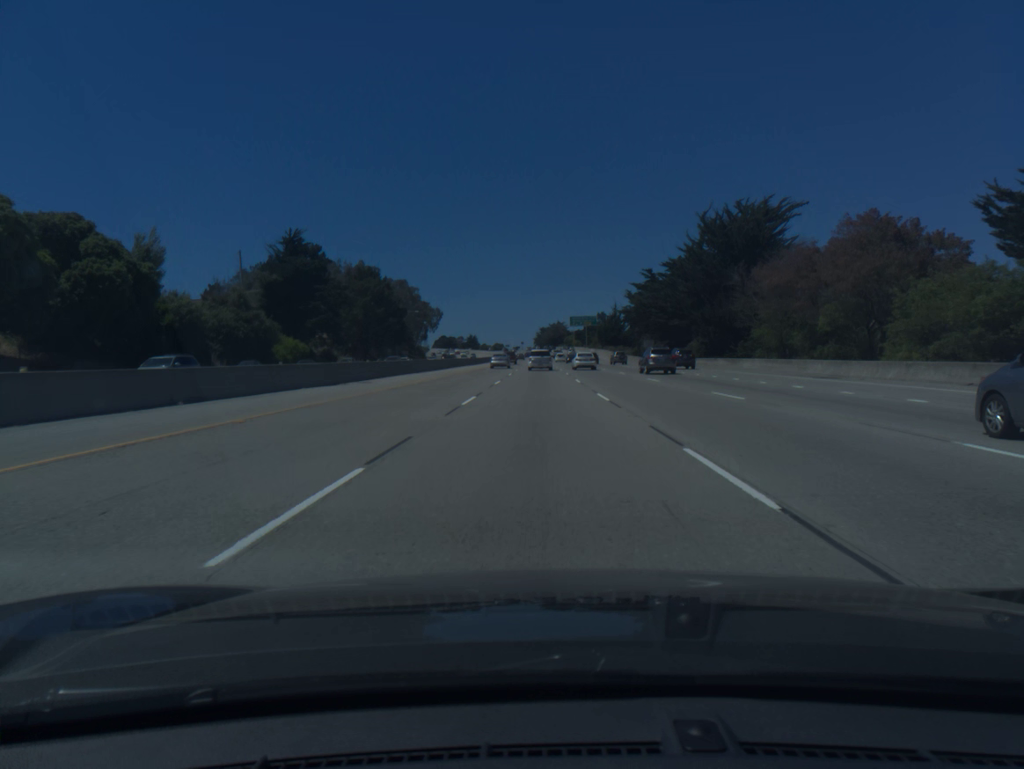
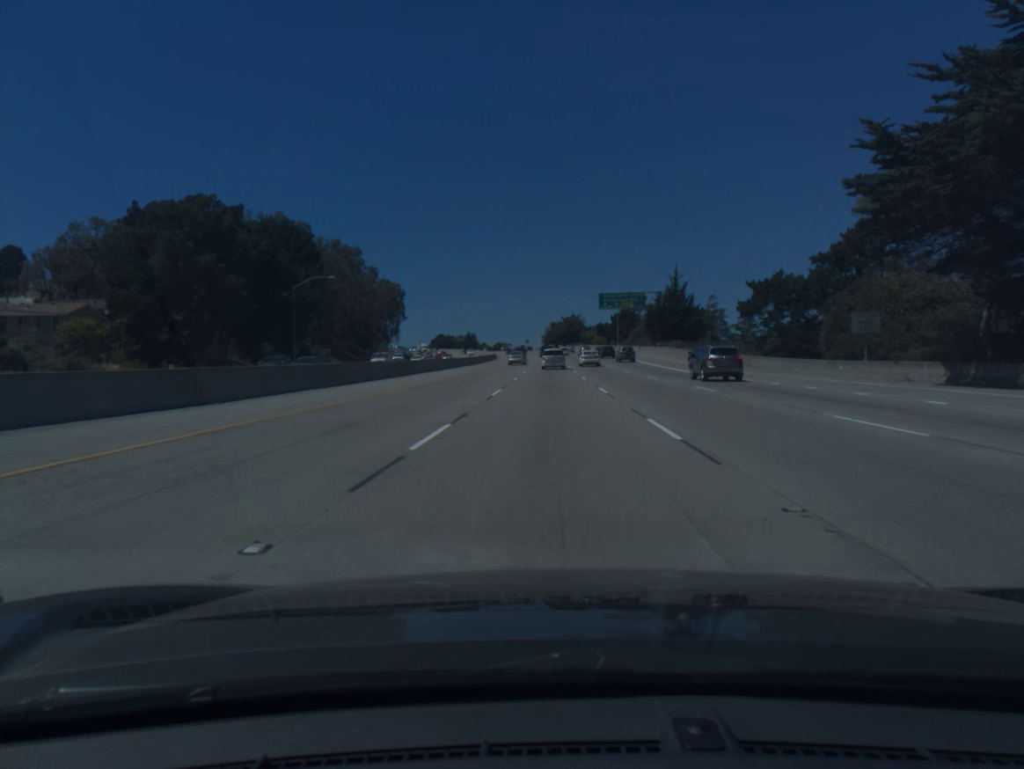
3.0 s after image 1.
(-0.7, +82.2) m; -1°
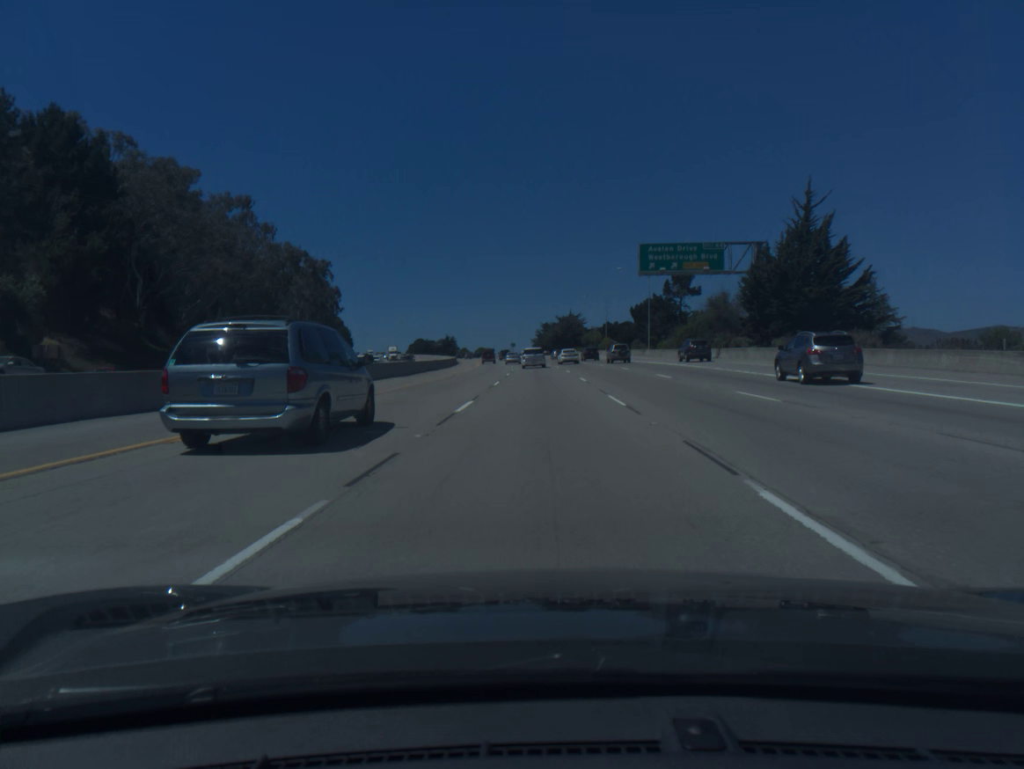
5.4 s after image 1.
(+0.3, +66.3) m; +1°
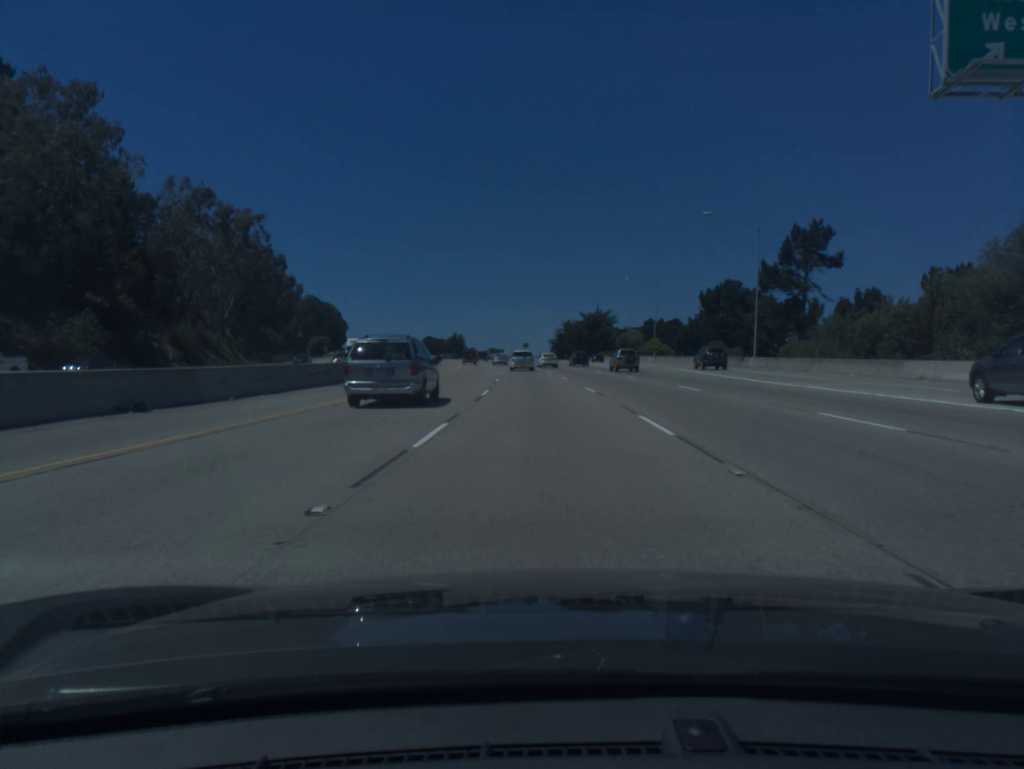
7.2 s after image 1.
(-0.5, +49.9) m; -1°
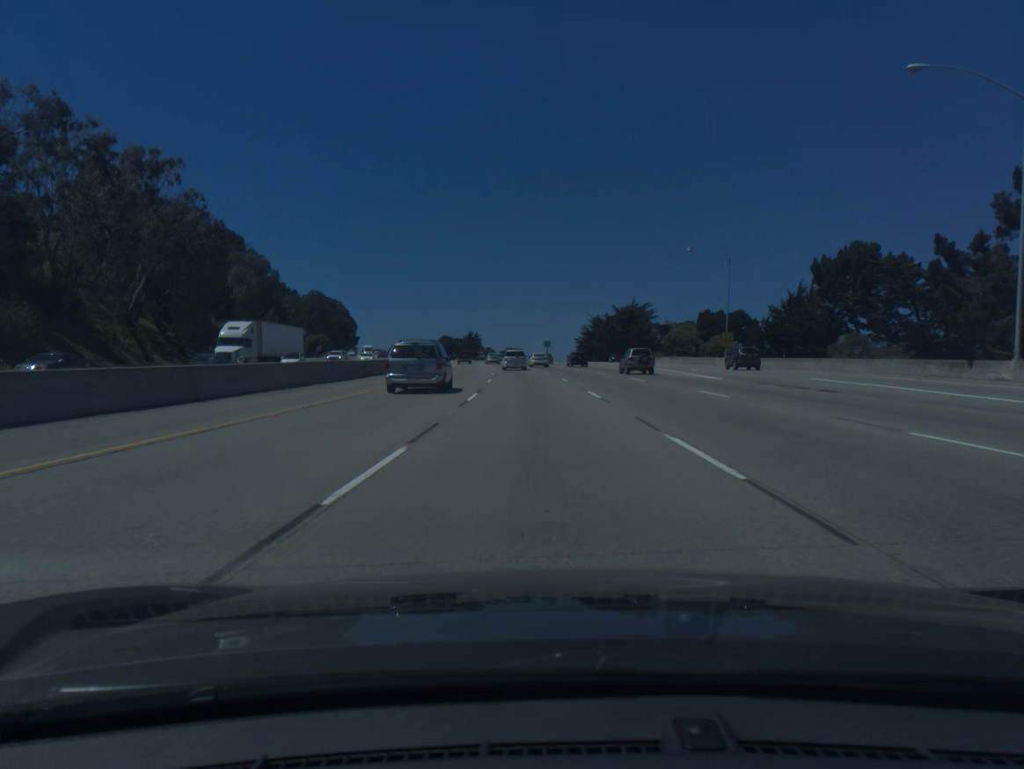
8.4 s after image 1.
(-0.4, +33.3) m; -2°
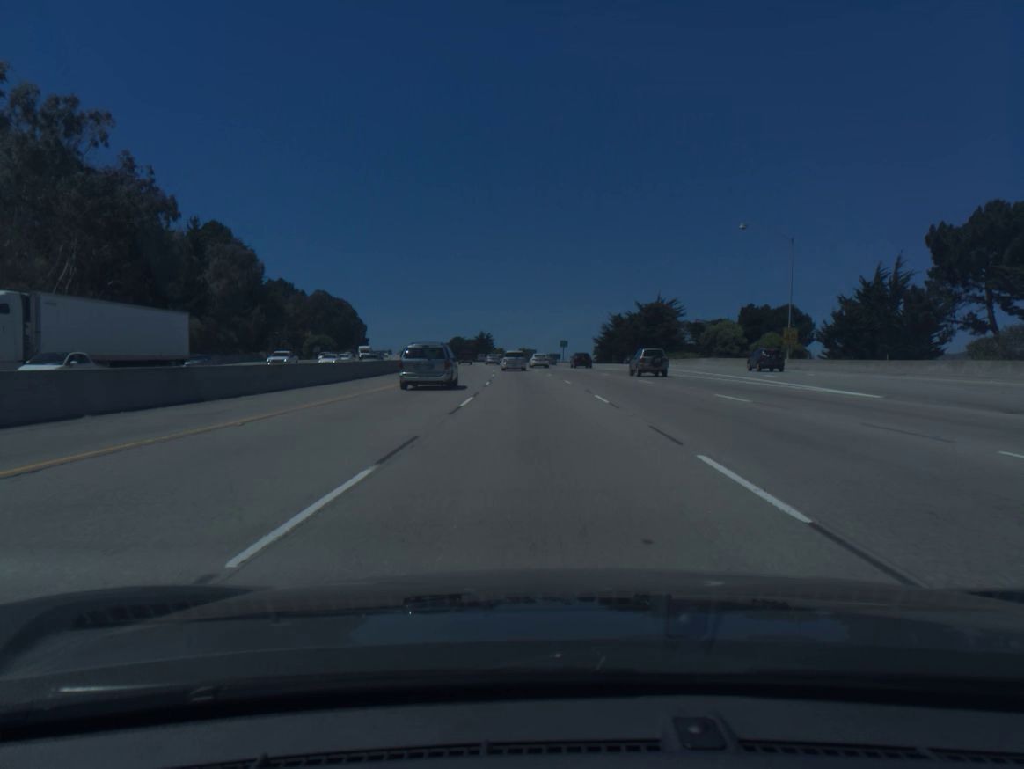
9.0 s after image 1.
(-0.2, +16.7) m; -1°
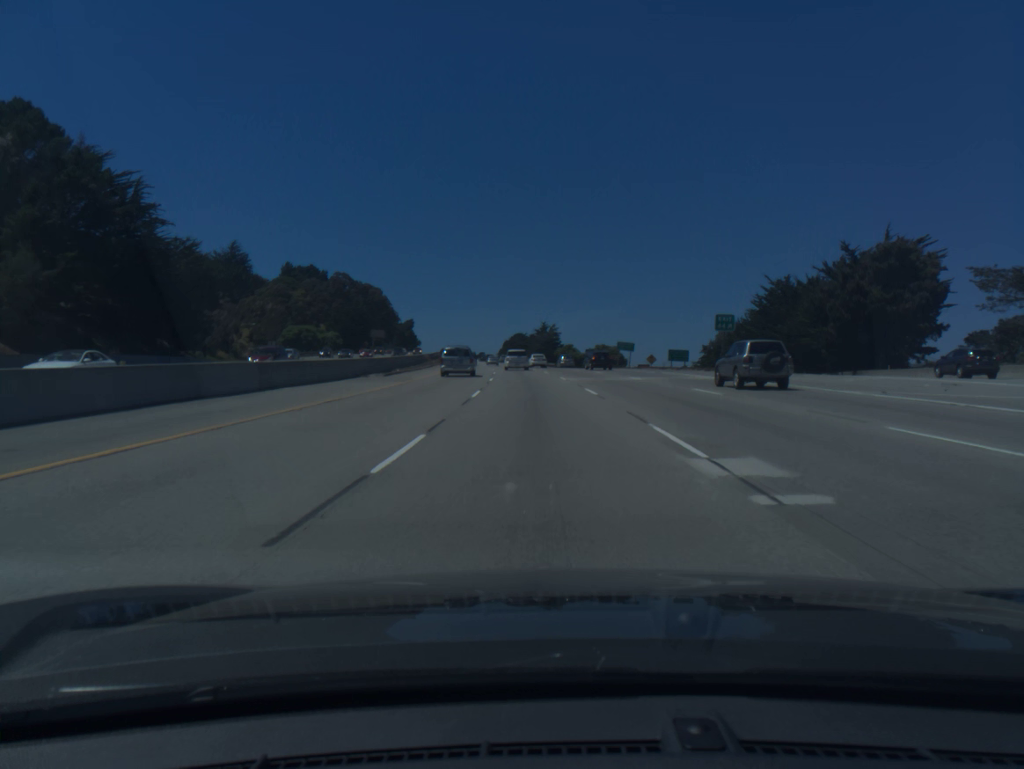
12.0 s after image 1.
(-4.0, +83.9) m; -5°
